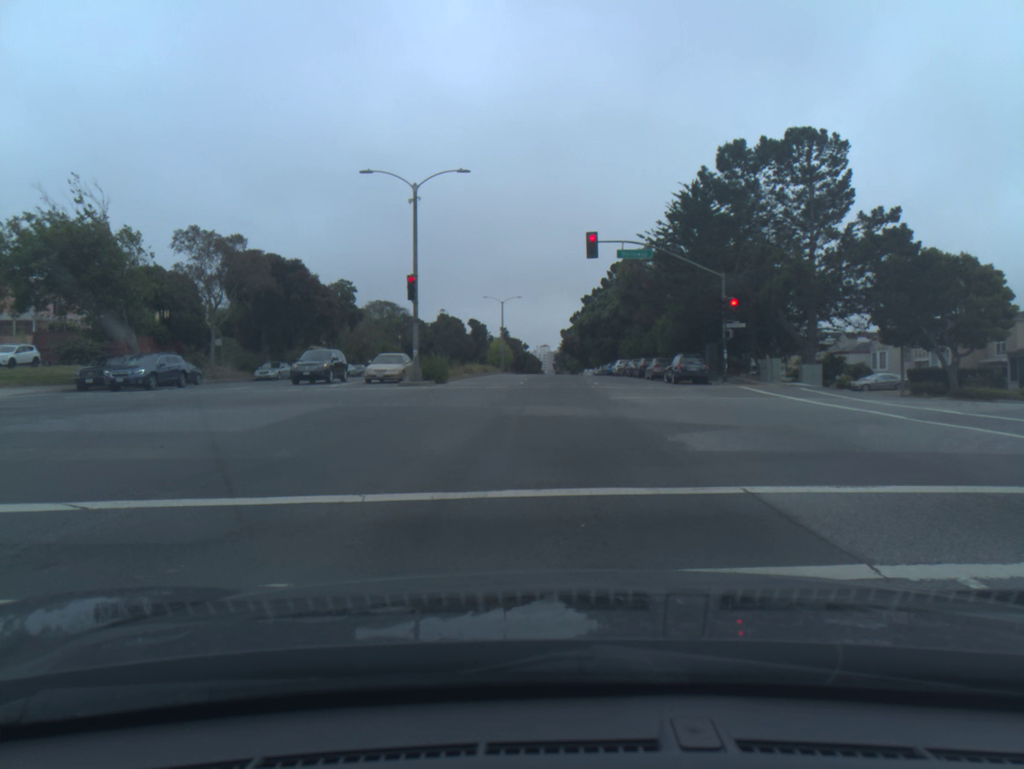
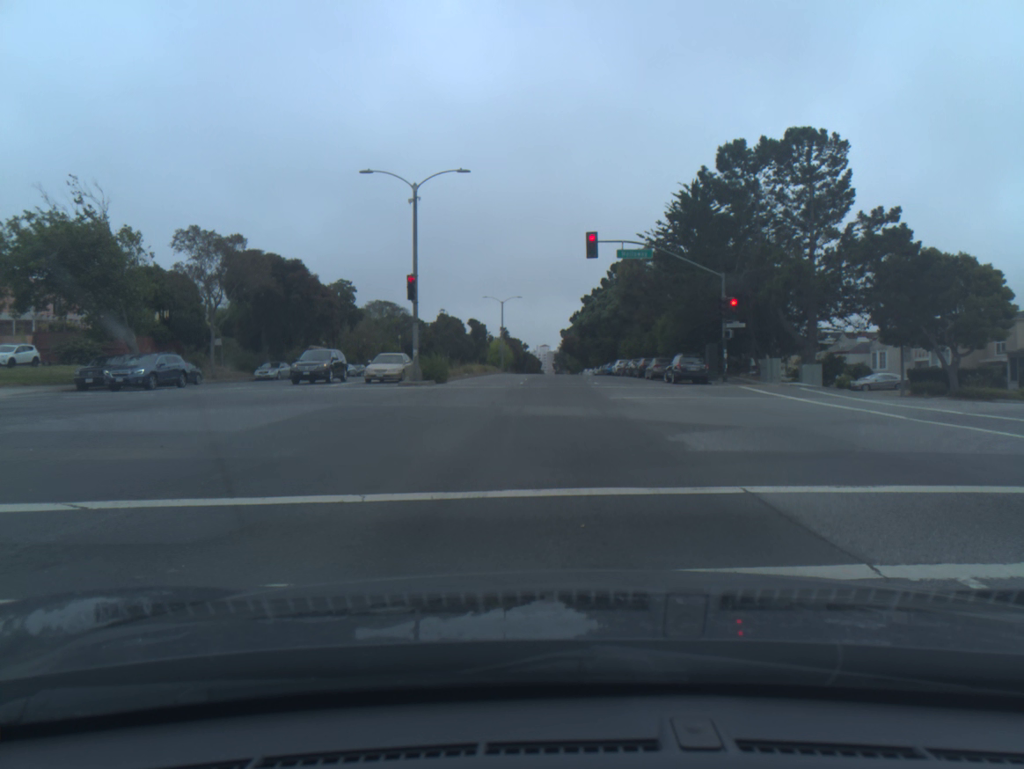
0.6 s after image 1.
(0.0, 0.0) m; 0°
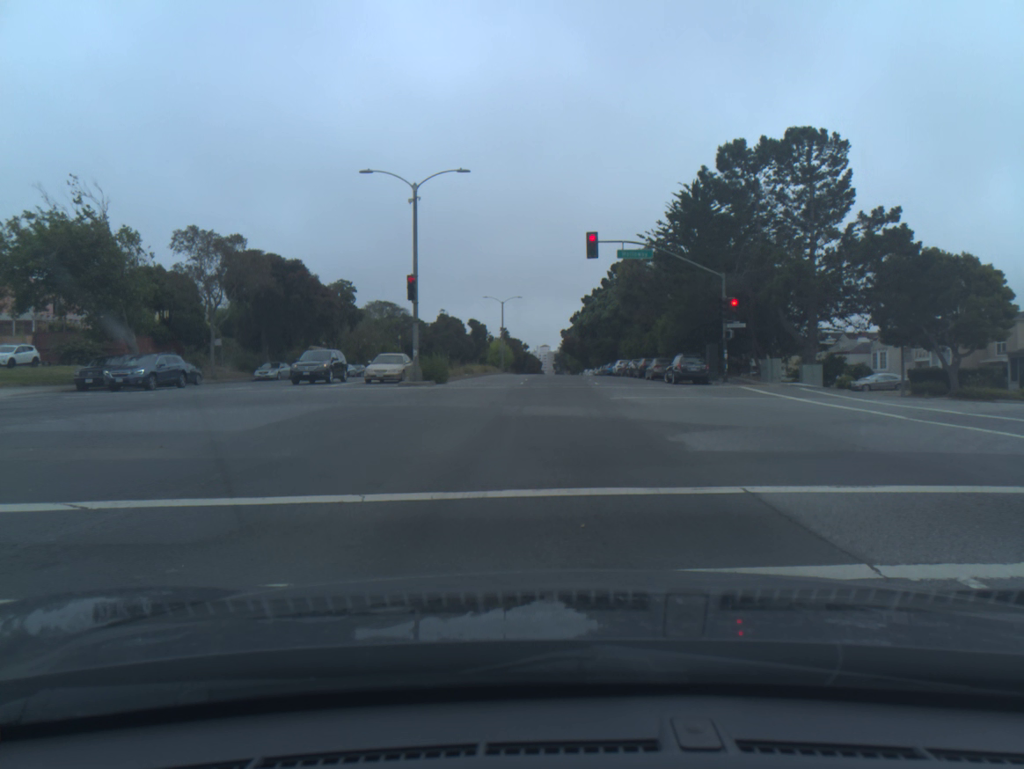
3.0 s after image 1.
(0.0, +0.1) m; 0°
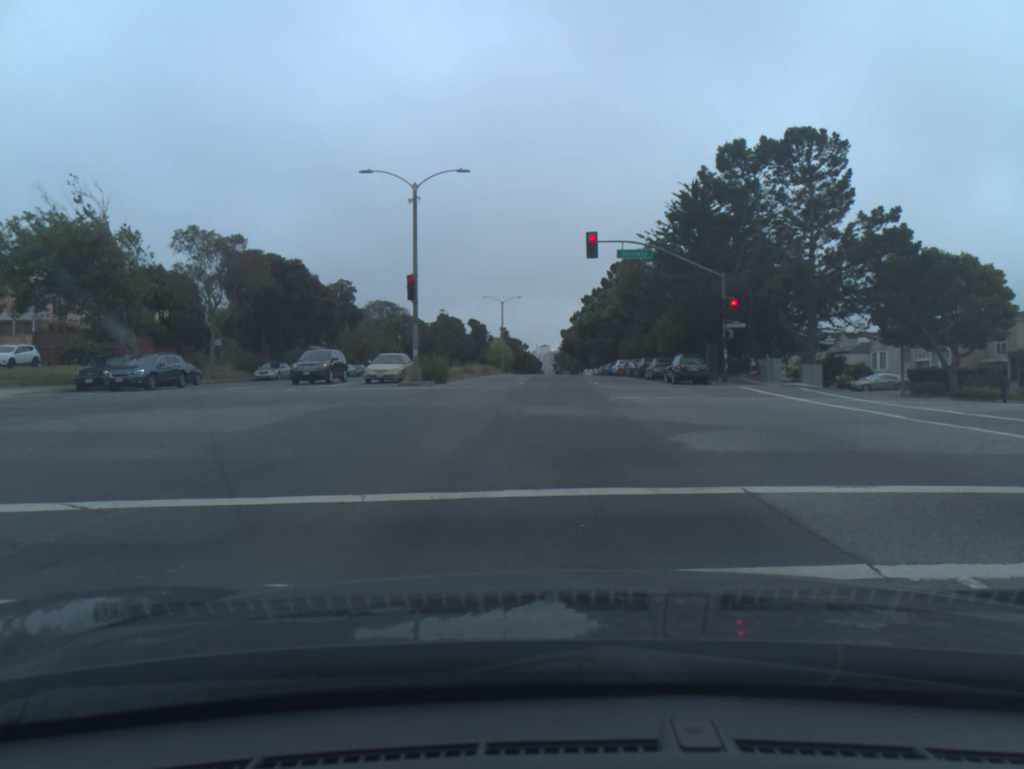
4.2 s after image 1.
(0.0, 0.0) m; 0°
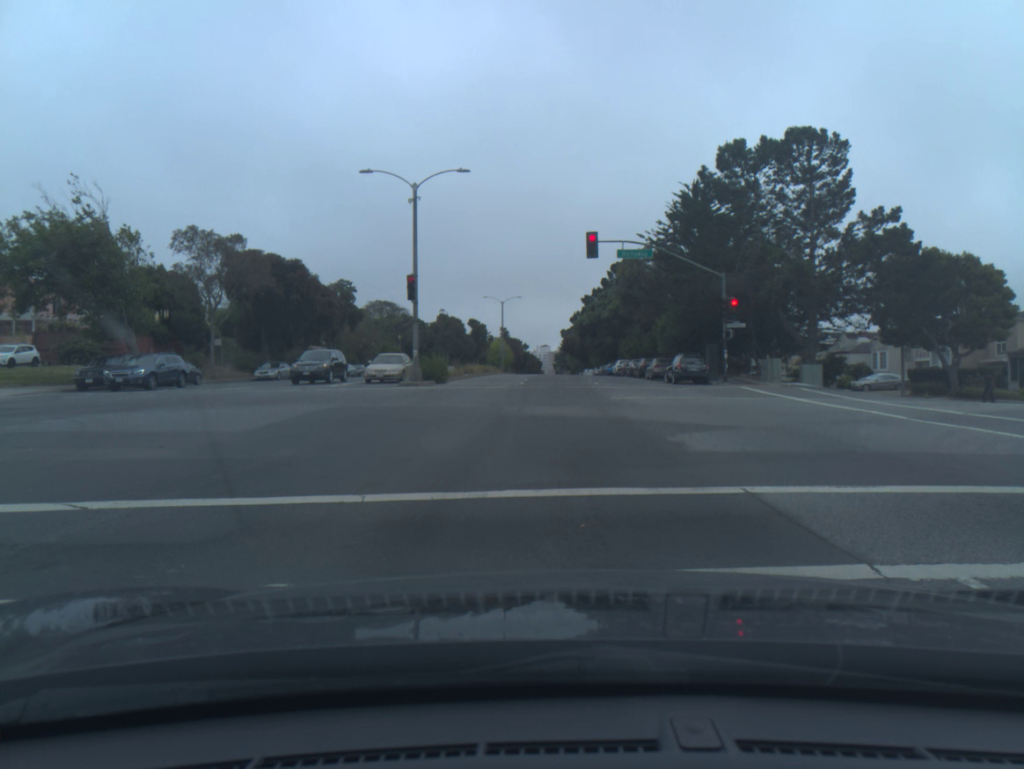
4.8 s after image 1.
(0.0, 0.0) m; 0°
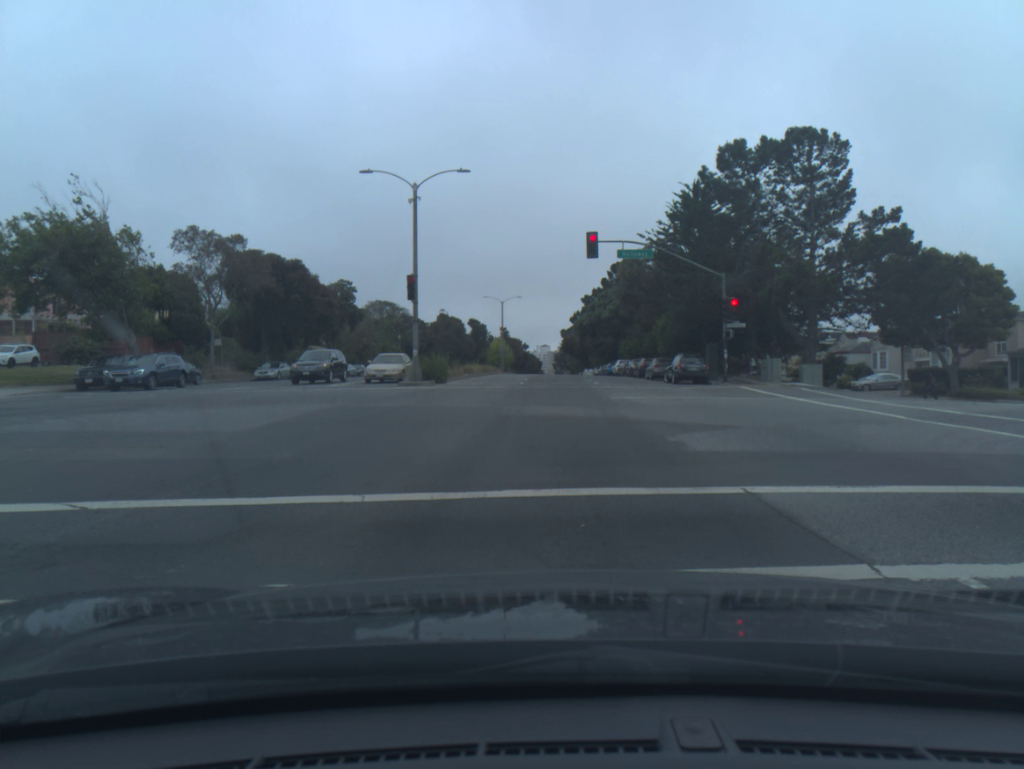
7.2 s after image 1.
(+0.1, -0.1) m; 0°
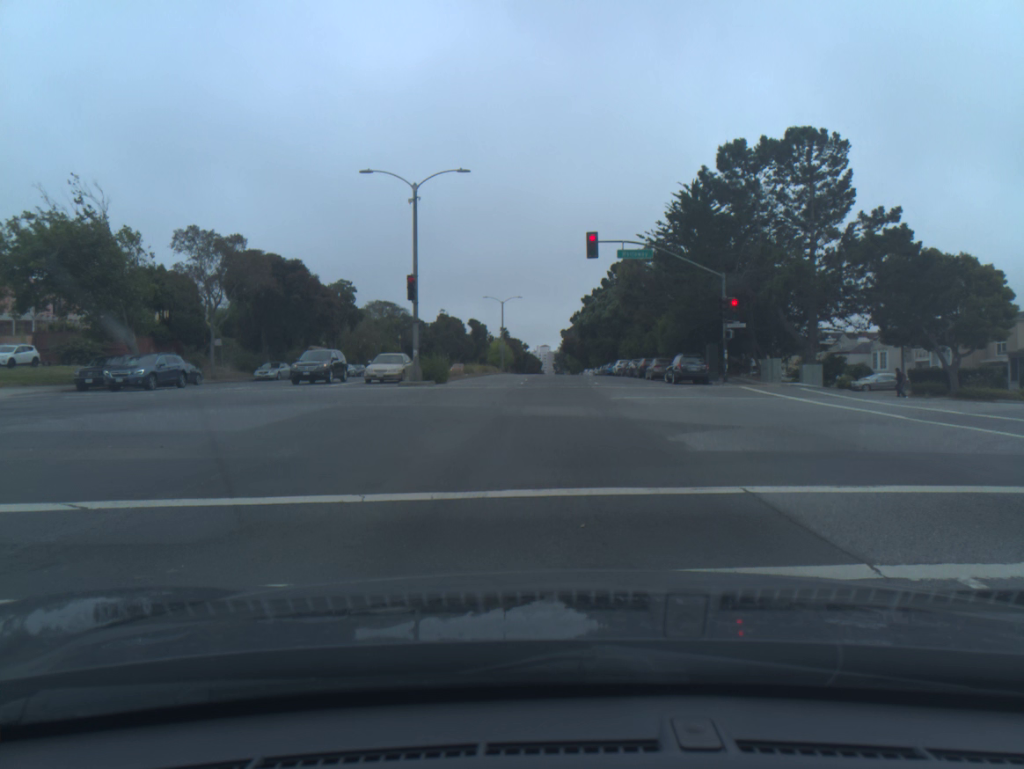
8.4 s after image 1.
(0.0, 0.0) m; 0°
